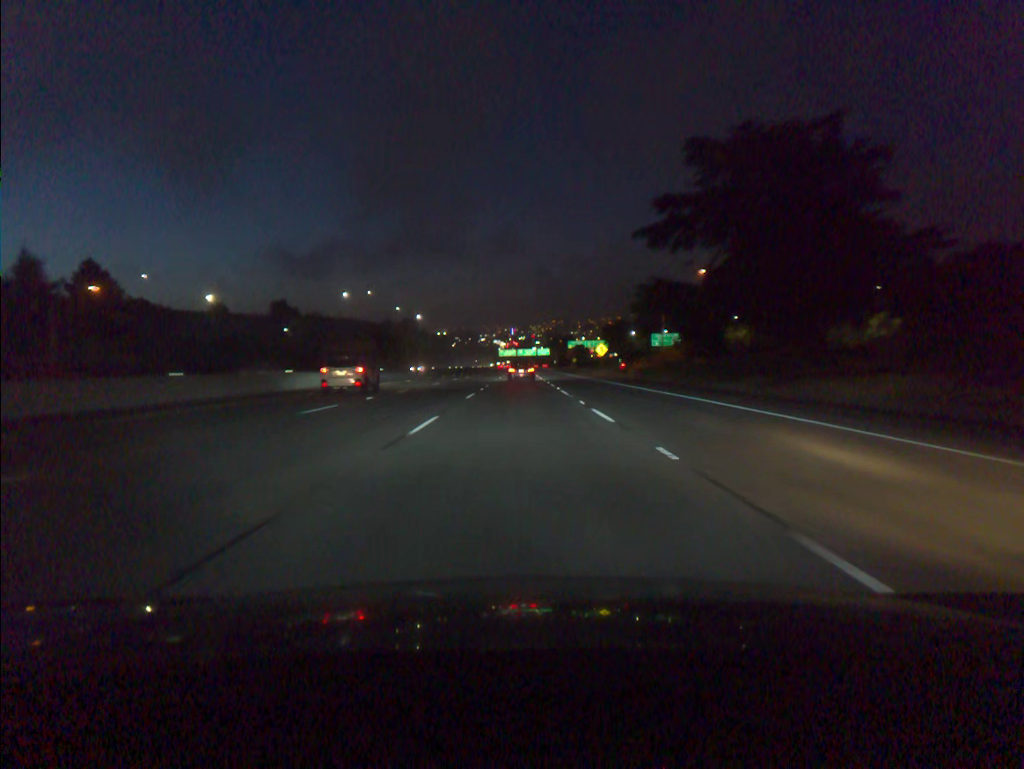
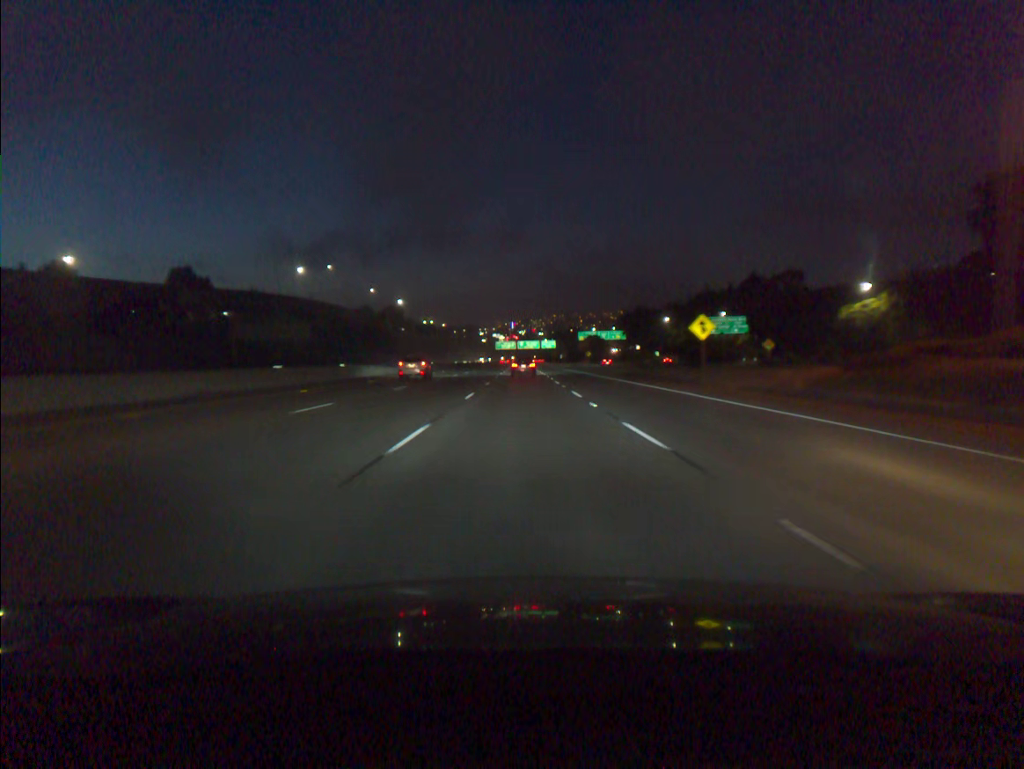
(+0.1, +59.9) m; 0°
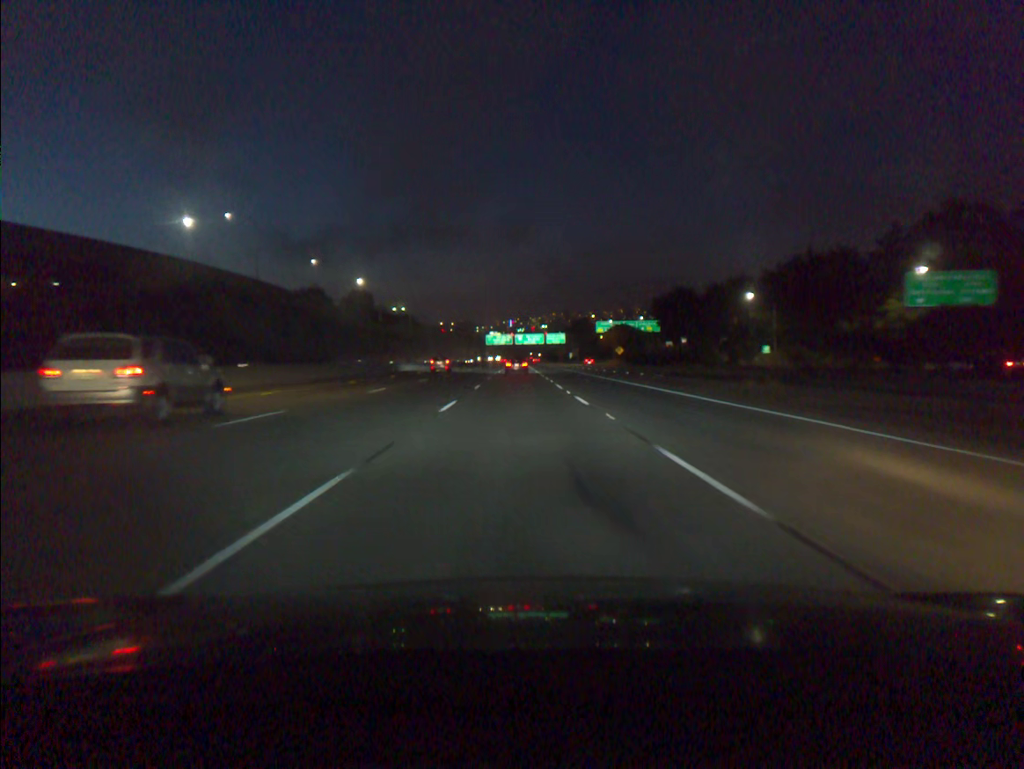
(+0.3, +77.3) m; 0°
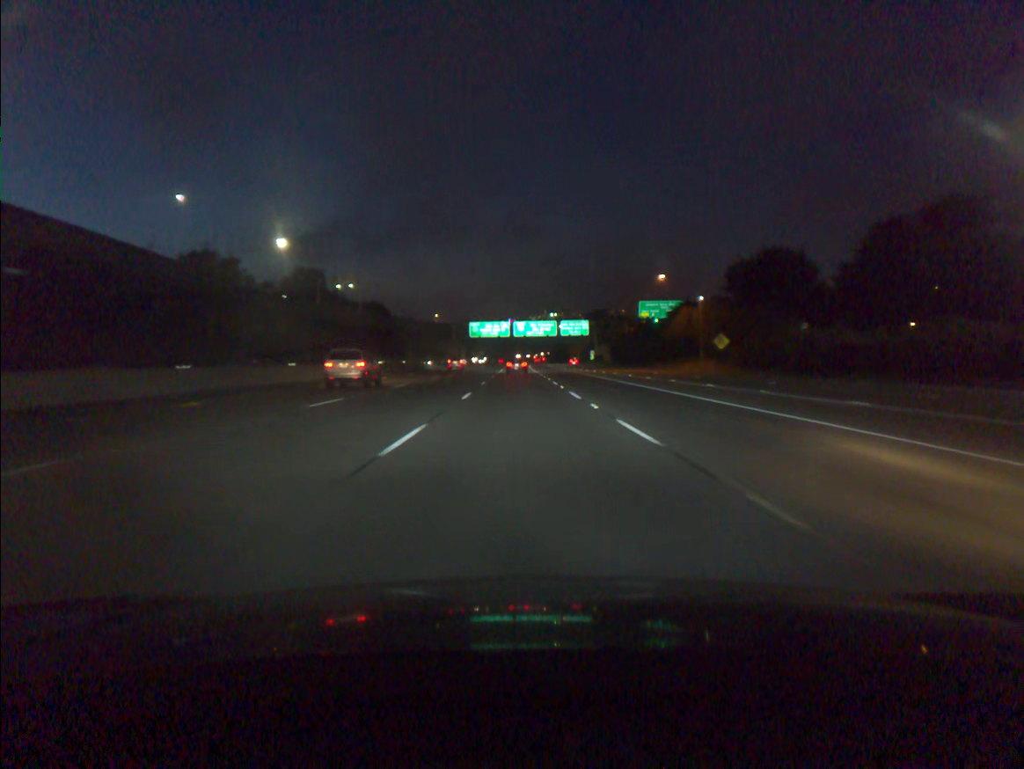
(-0.2, +79.7) m; 0°
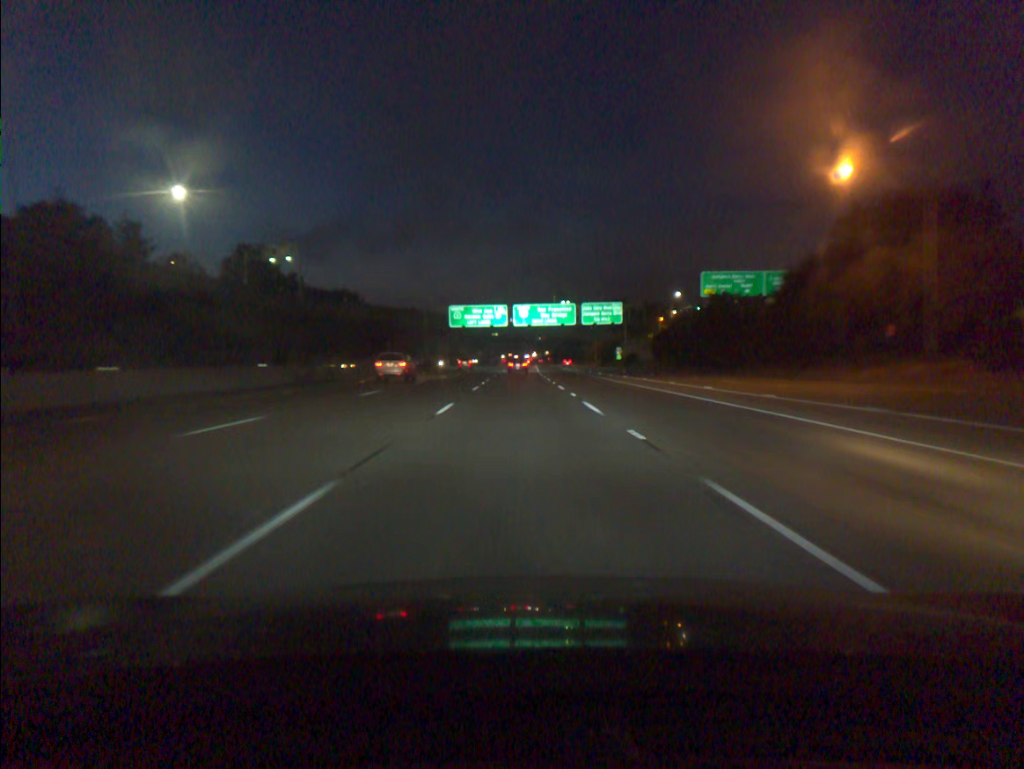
(0.0, +49.1) m; 0°
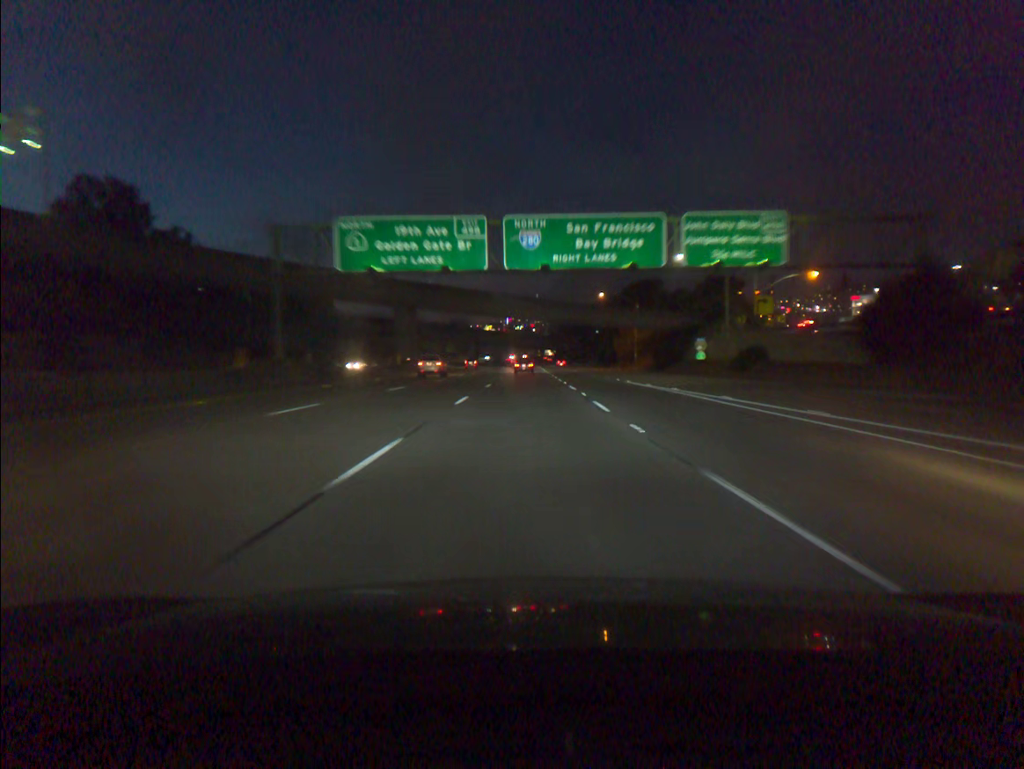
(-0.1, +66.9) m; 0°
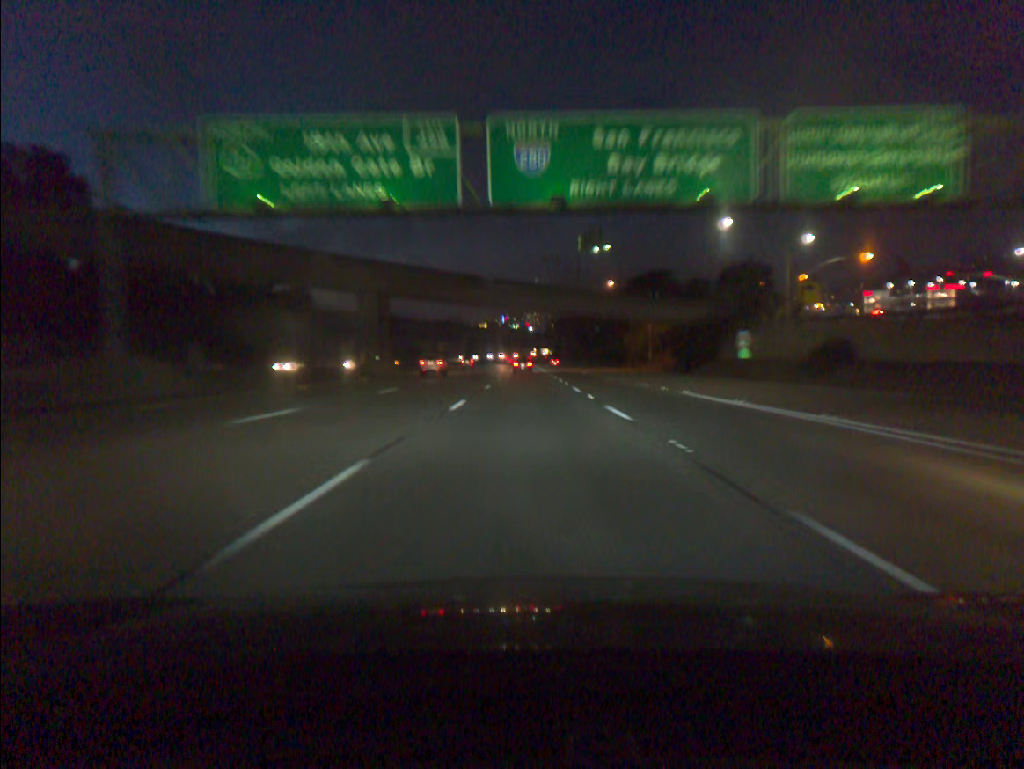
(0.0, +16.9) m; 0°
